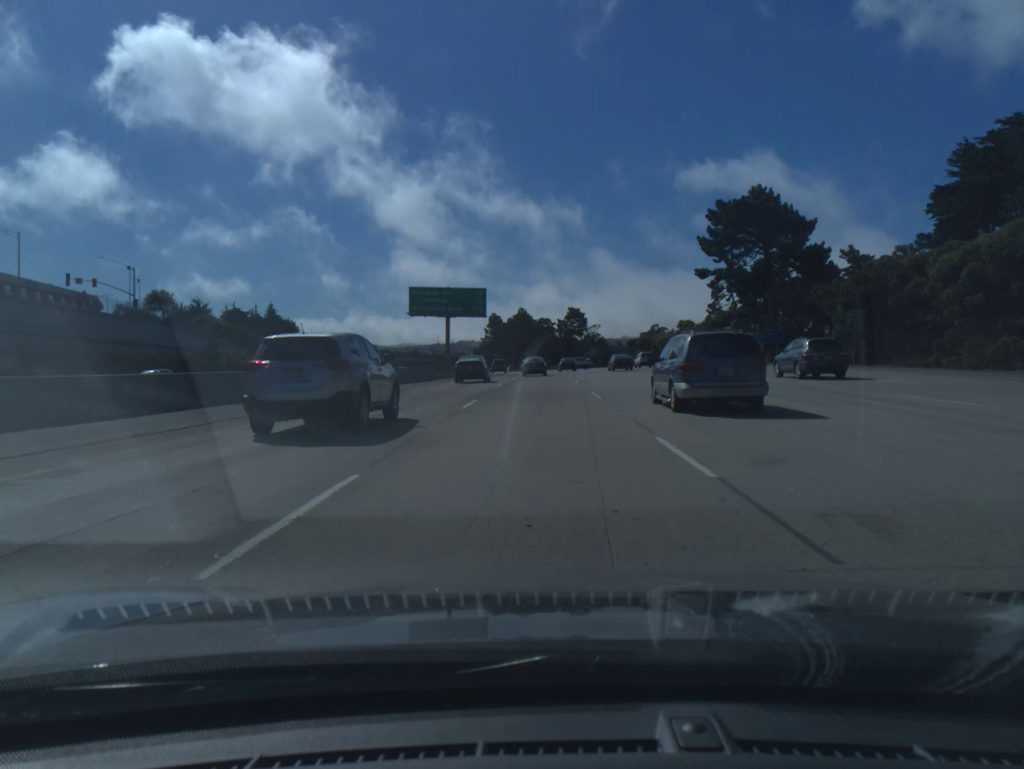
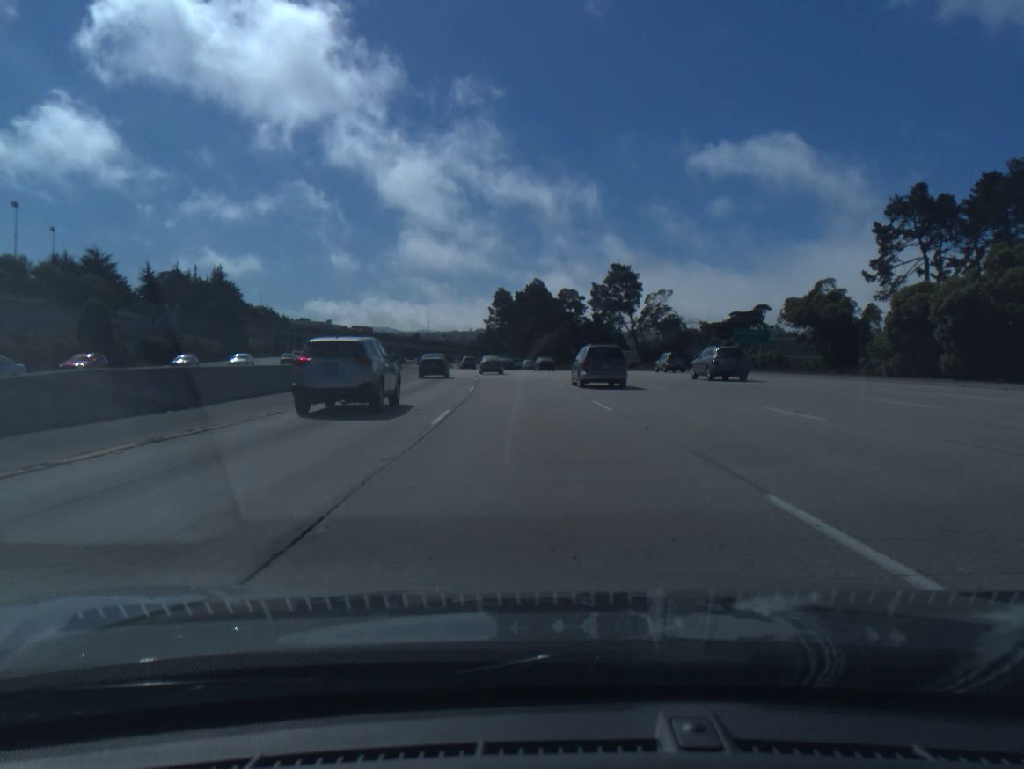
(-0.3, +77.6) m; -1°
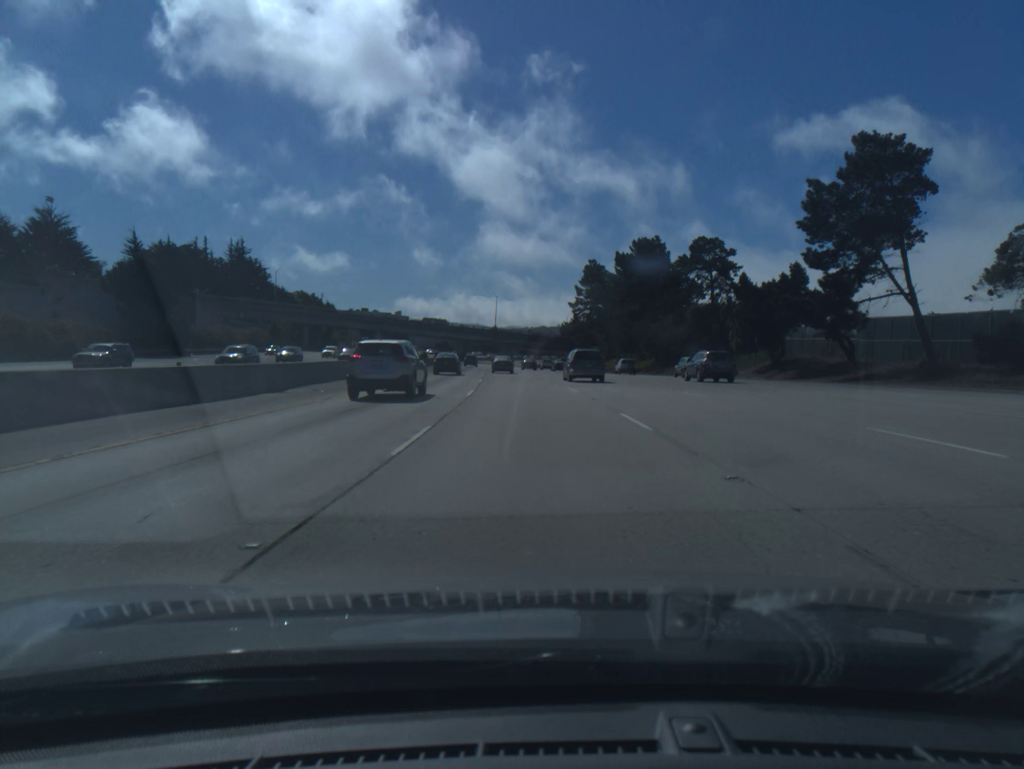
(-3.6, +63.2) m; -6°
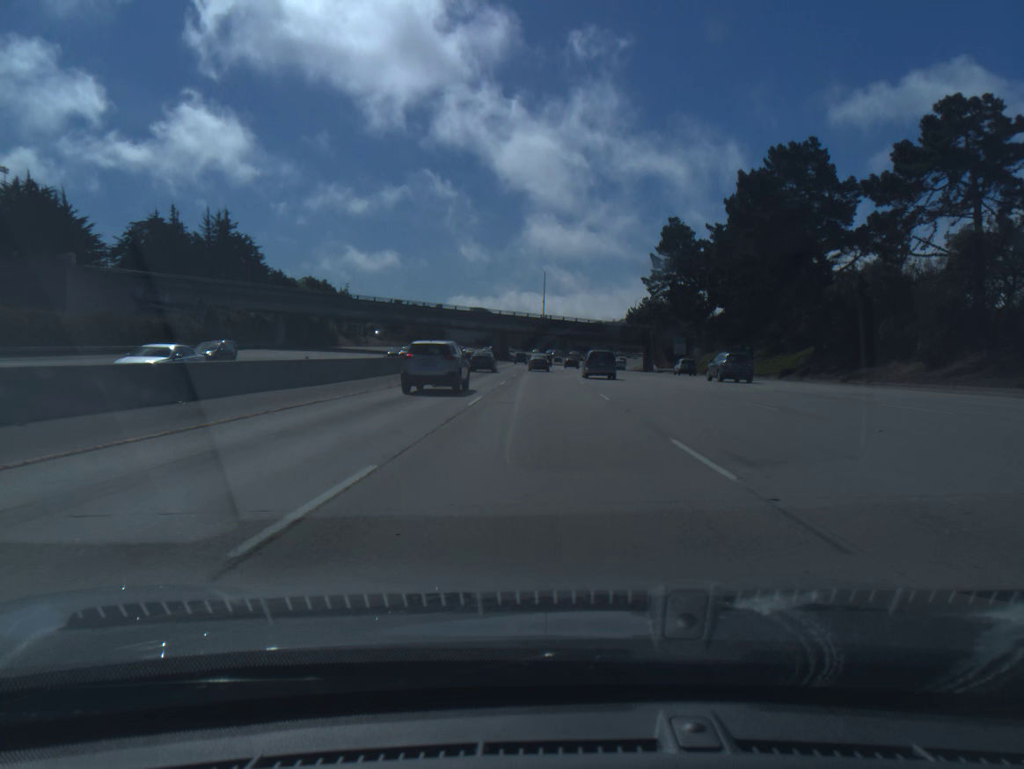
(-1.8, +48.7) m; -4°
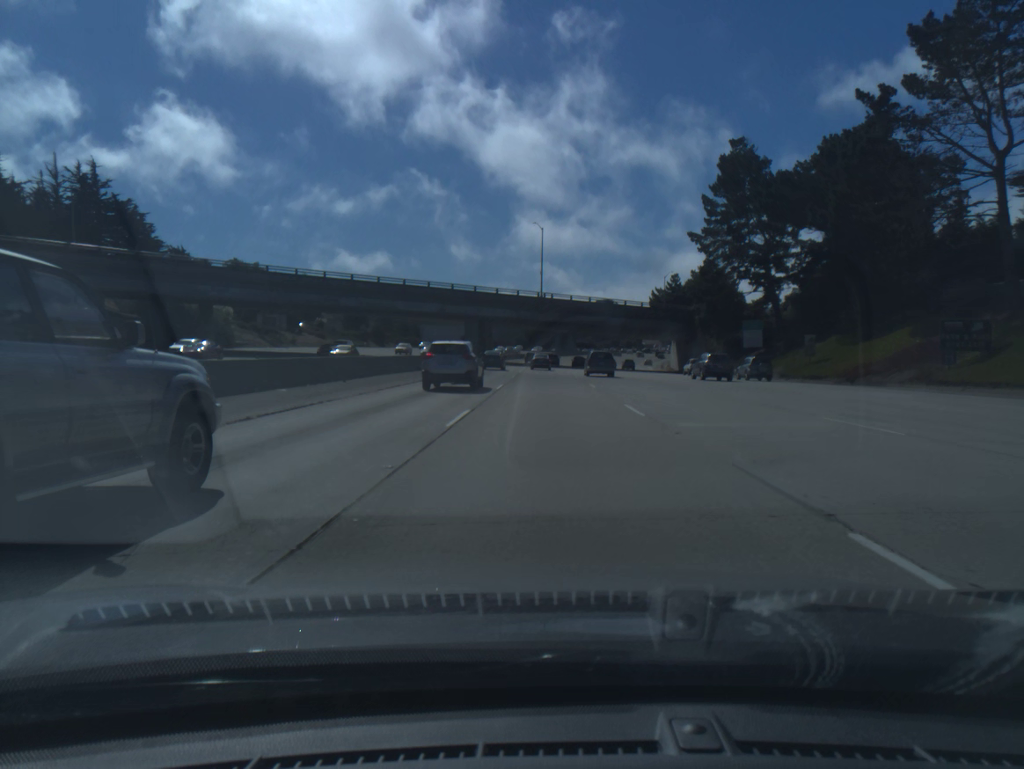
(-0.2, +49.7) m; 0°
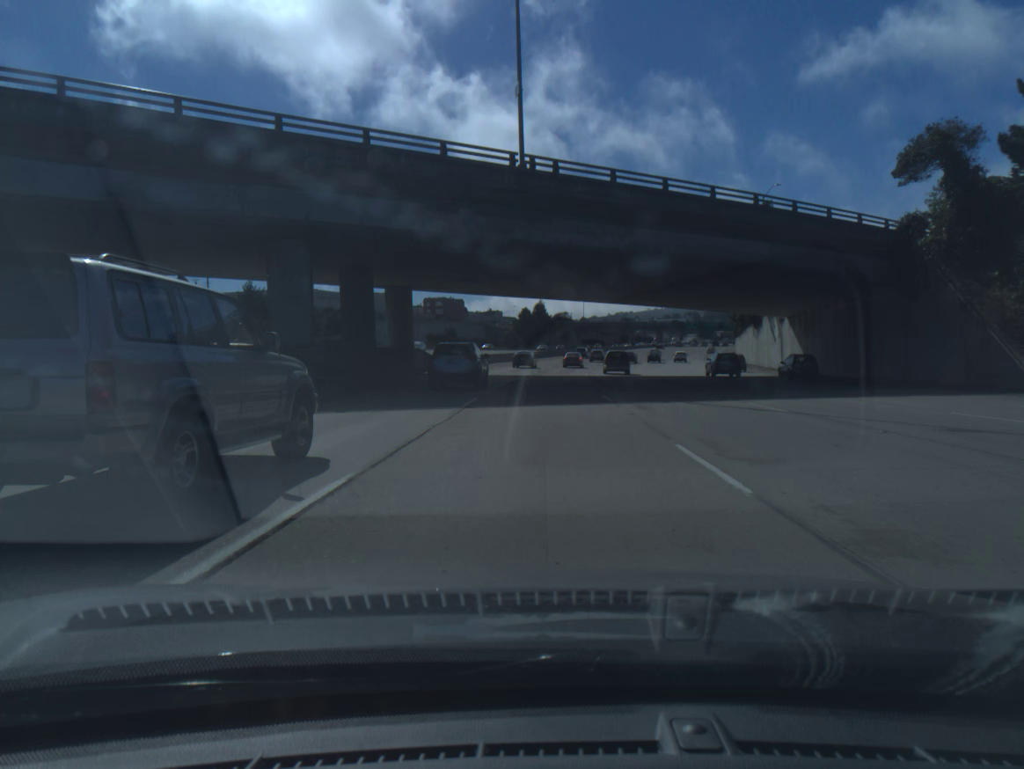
(+0.3, +67.6) m; 0°
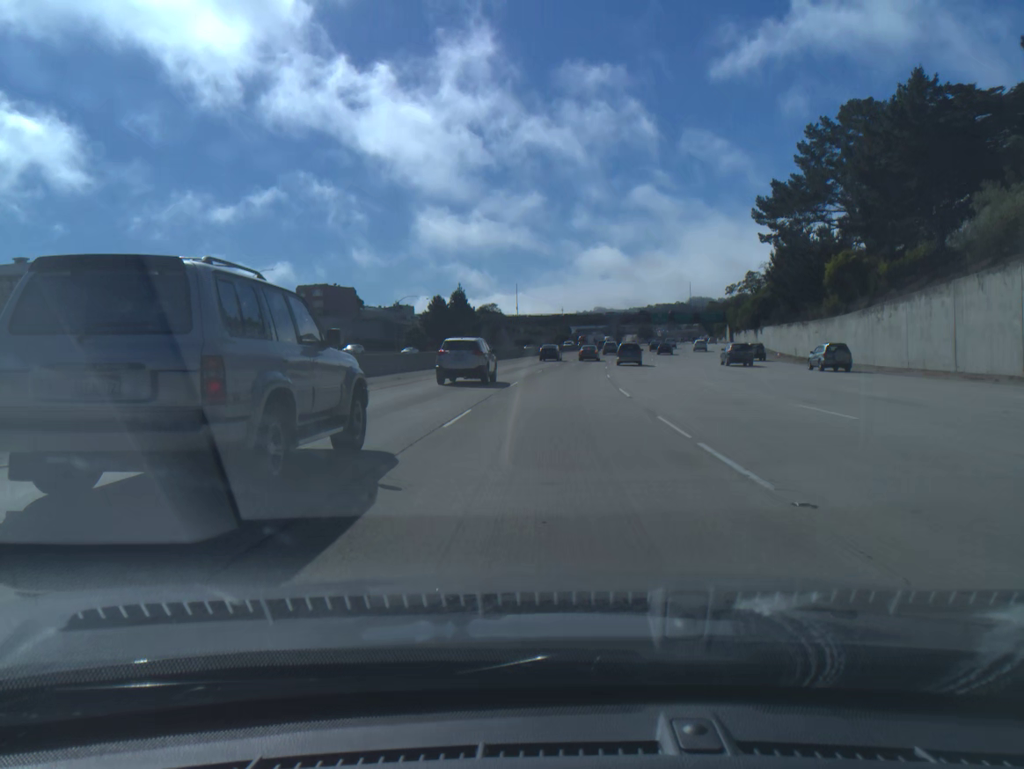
(+2.1, +68.5) m; +5°
